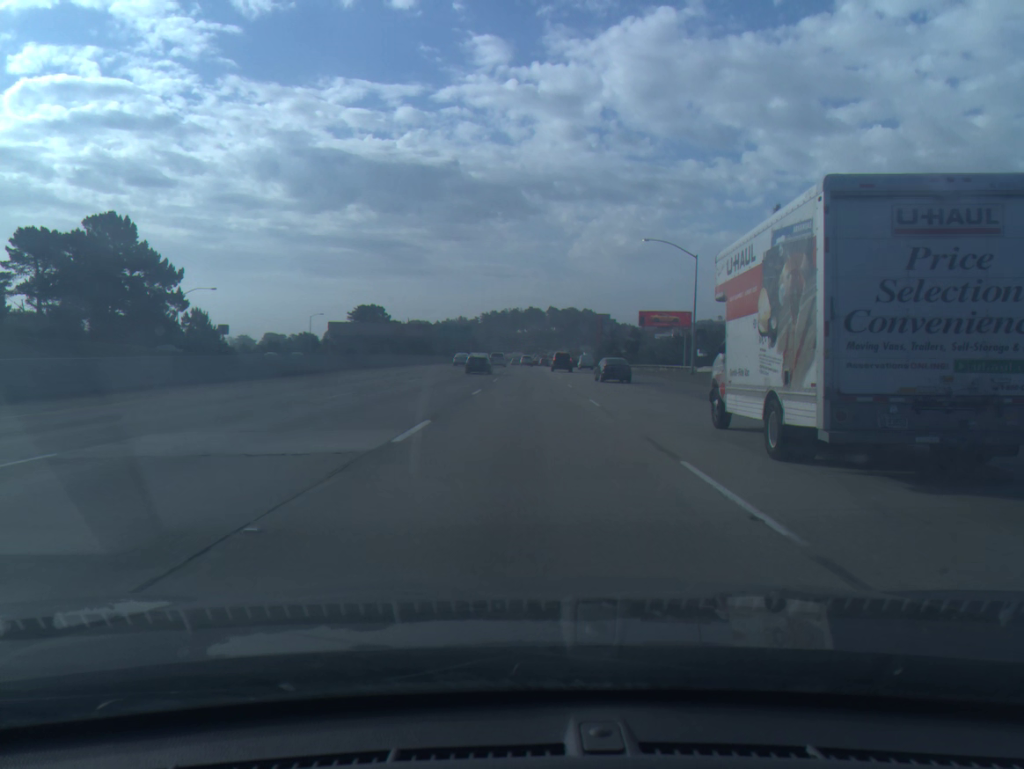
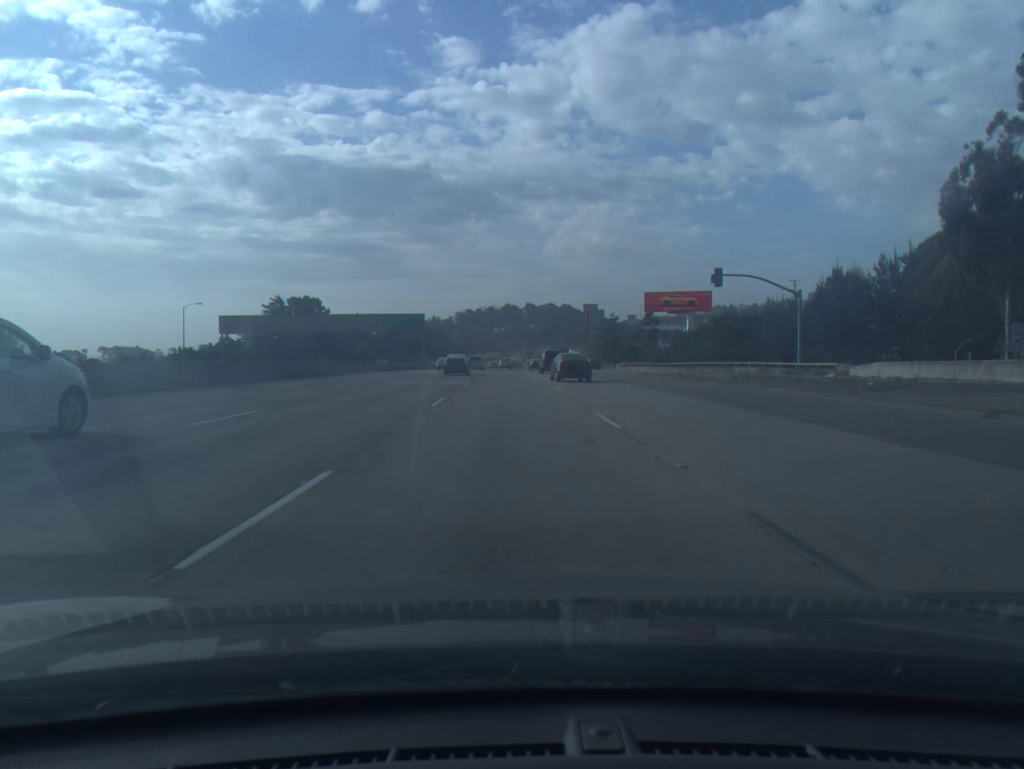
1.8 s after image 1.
(+0.6, +50.2) m; +2°
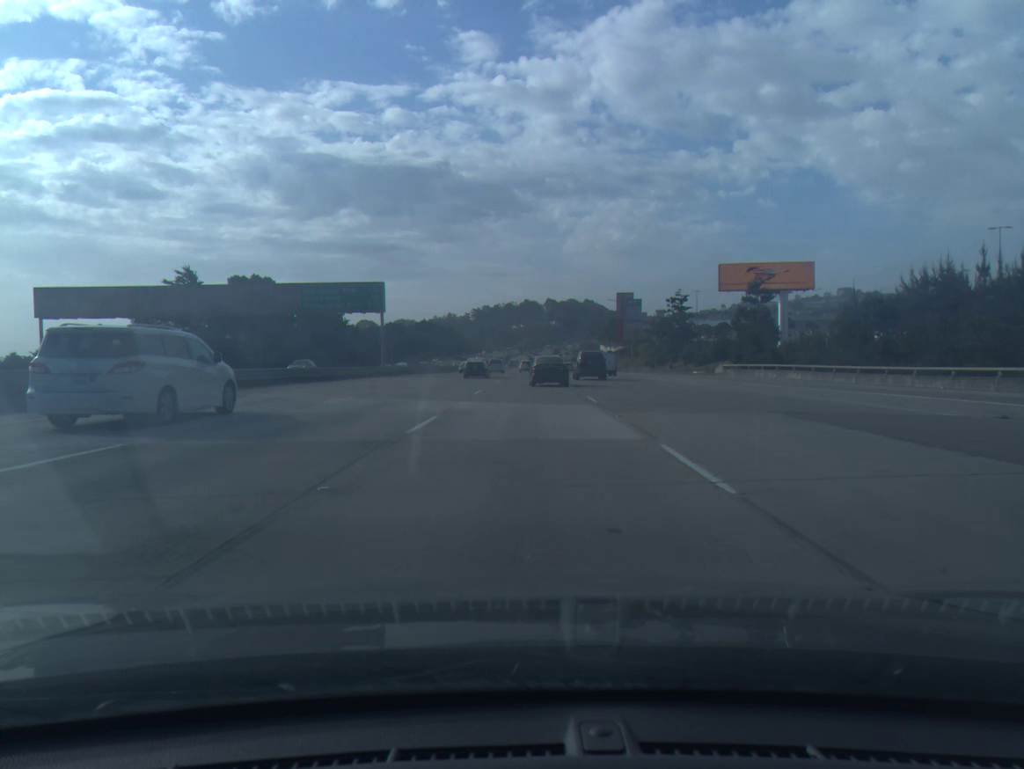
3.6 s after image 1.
(-0.6, +50.3) m; -1°
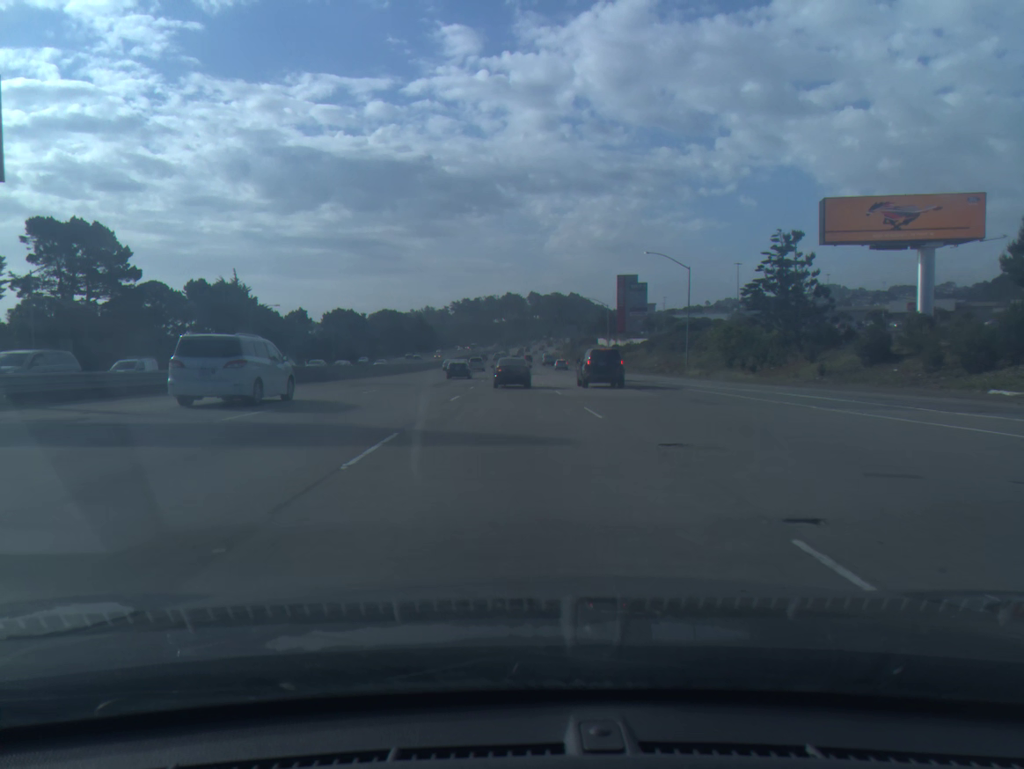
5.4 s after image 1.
(+0.6, +50.9) m; +1°
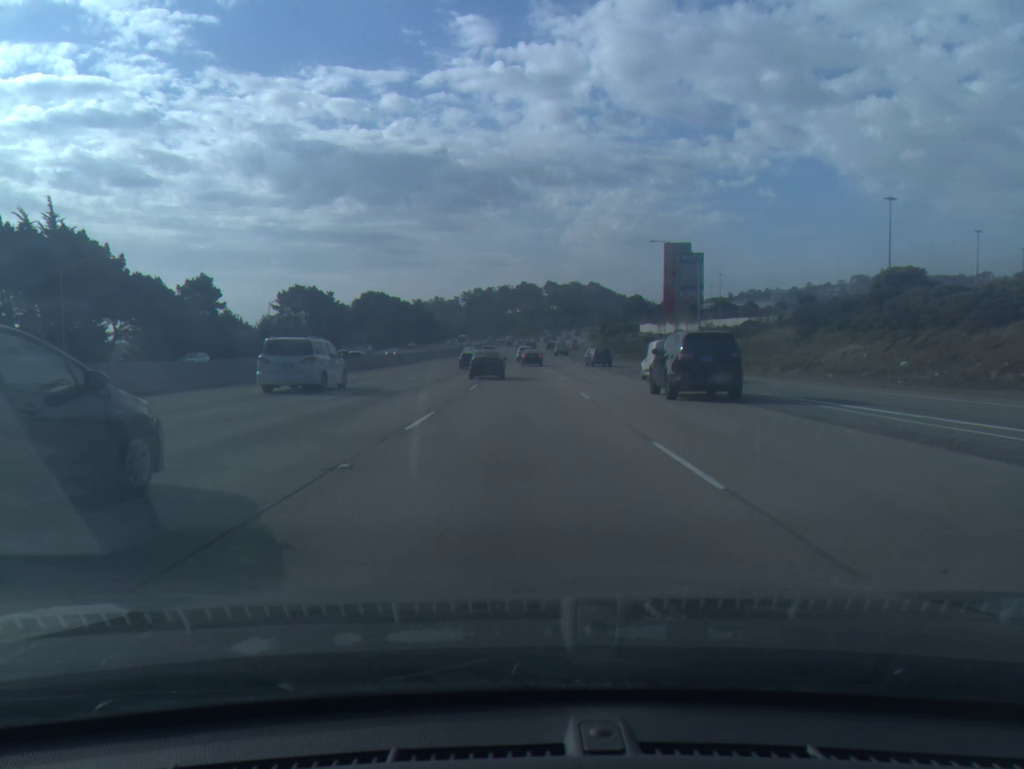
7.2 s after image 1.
(-0.5, +51.3) m; -1°
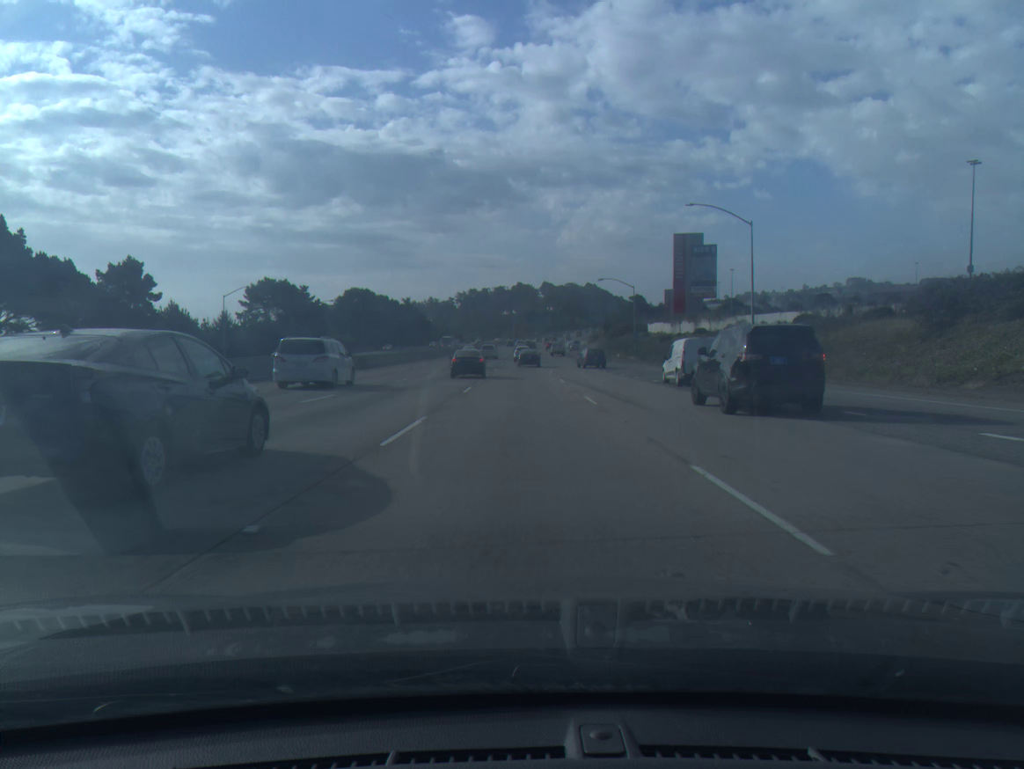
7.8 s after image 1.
(0.0, +17.0) m; 0°
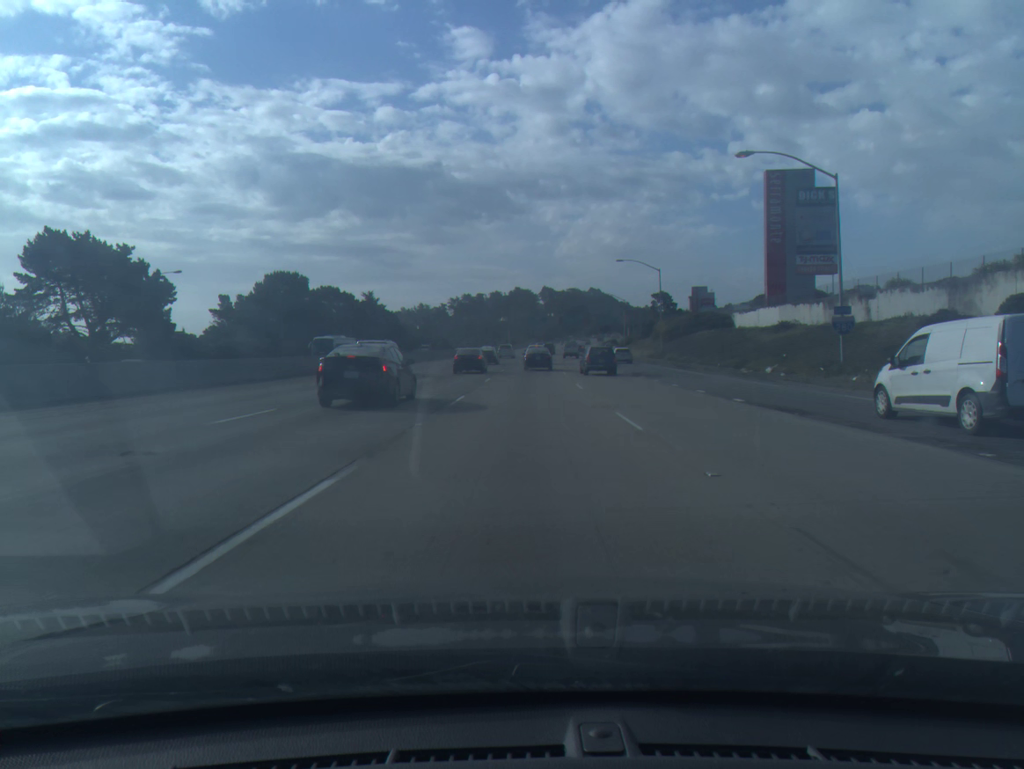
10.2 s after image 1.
(+0.3, +65.0) m; 0°
